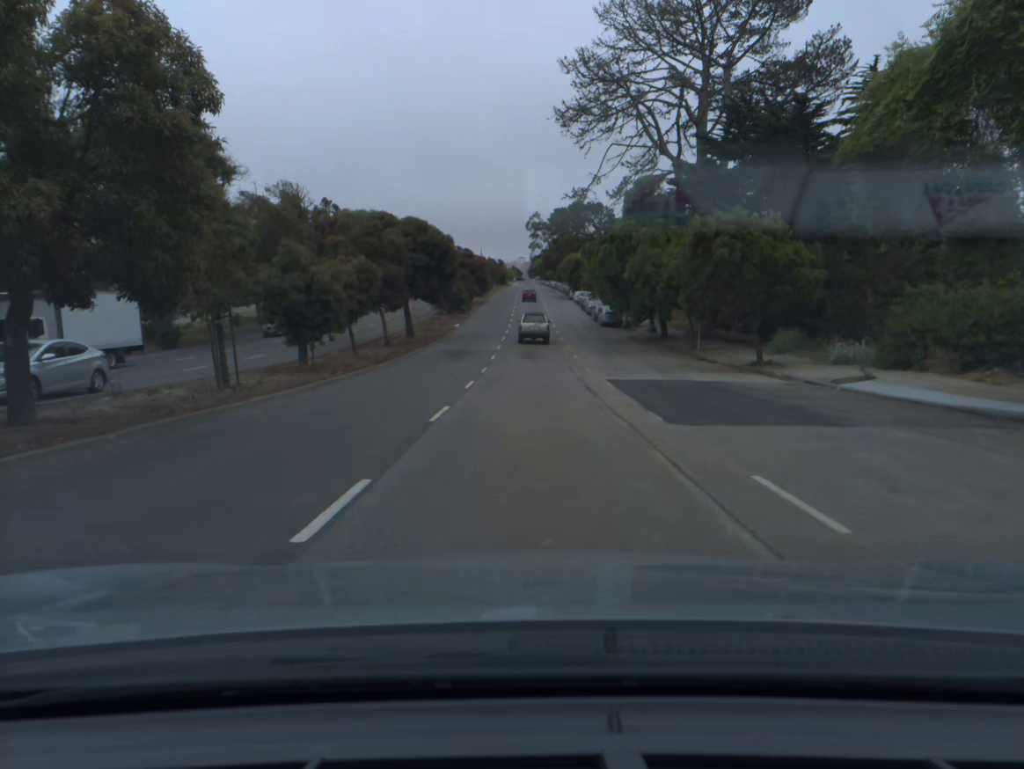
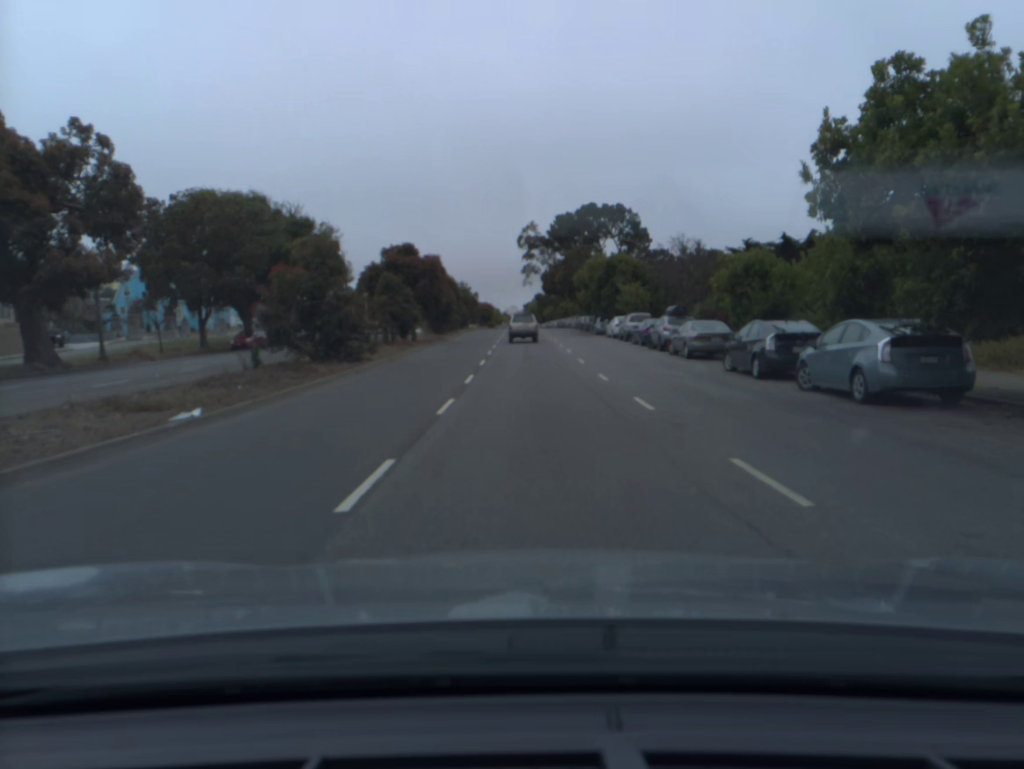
(+0.5, +49.7) m; +1°
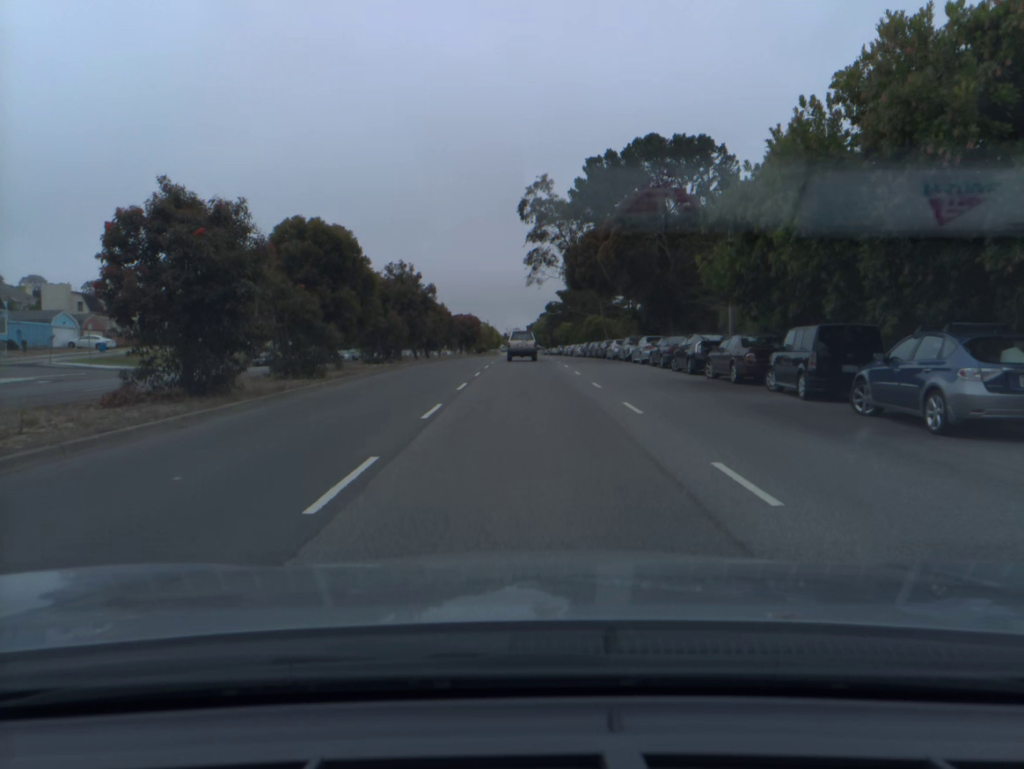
(0.0, +50.2) m; 0°
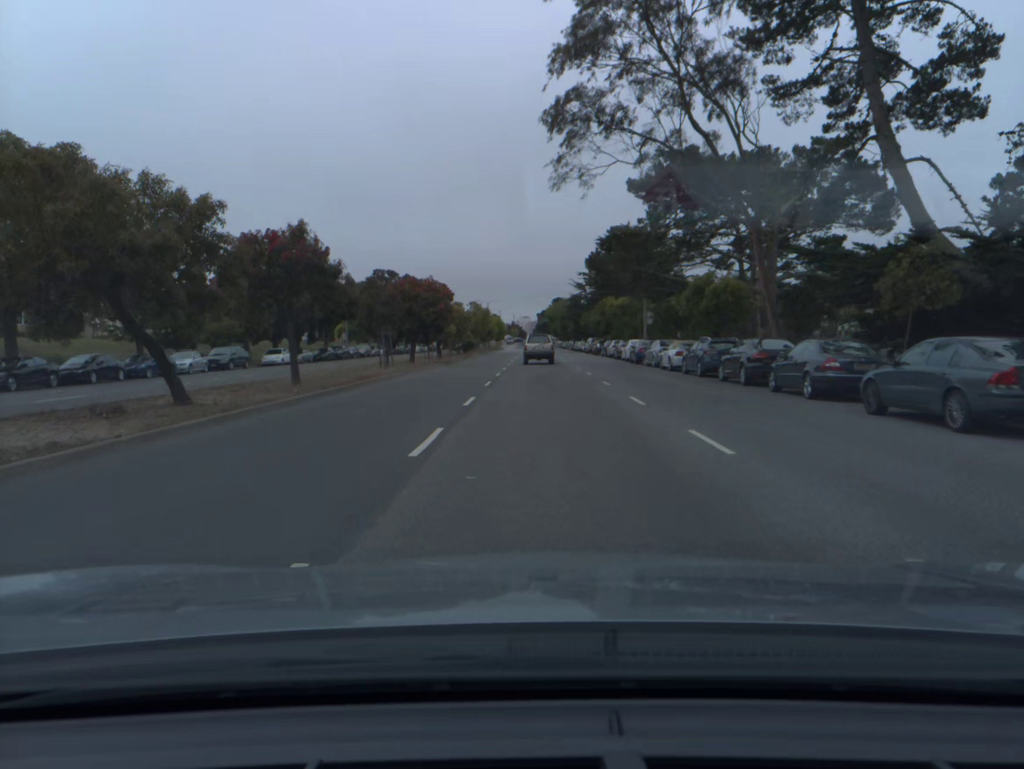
(-0.4, +47.1) m; -1°
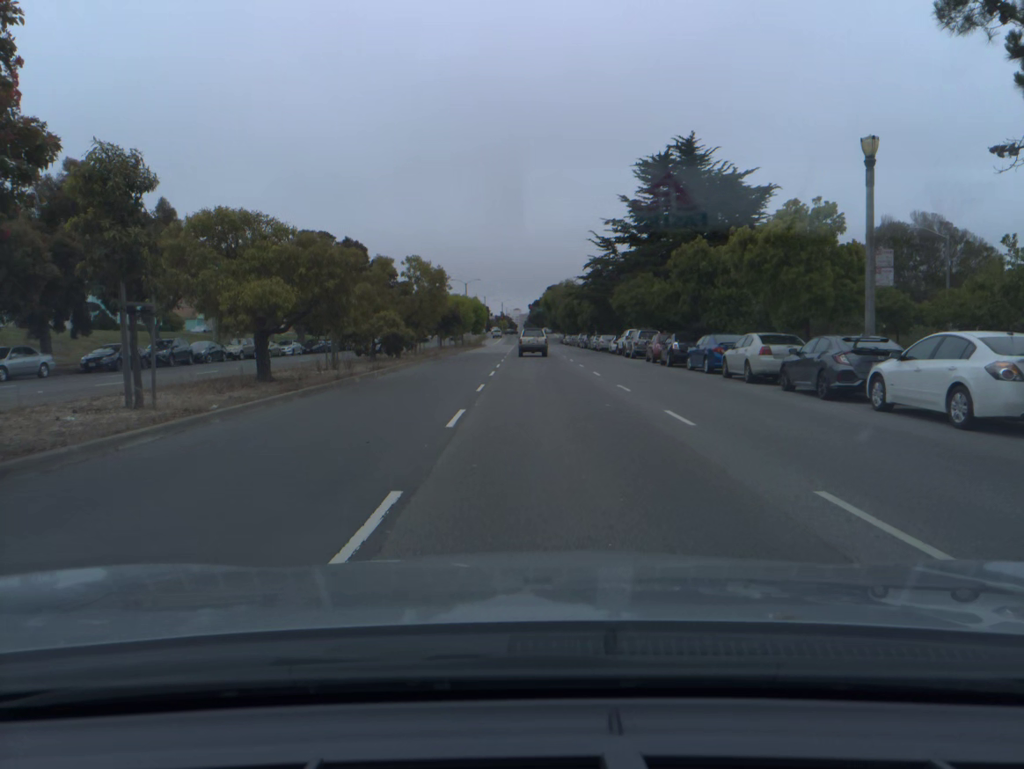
(+0.2, +41.0) m; +1°
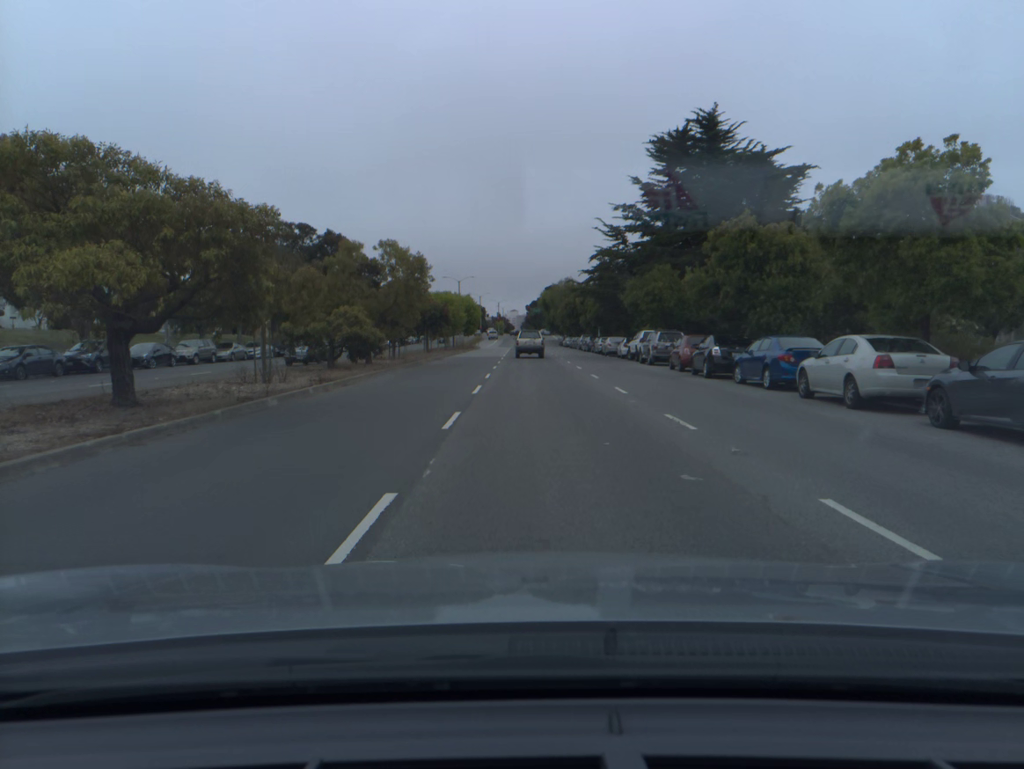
(0.0, +7.5) m; 0°
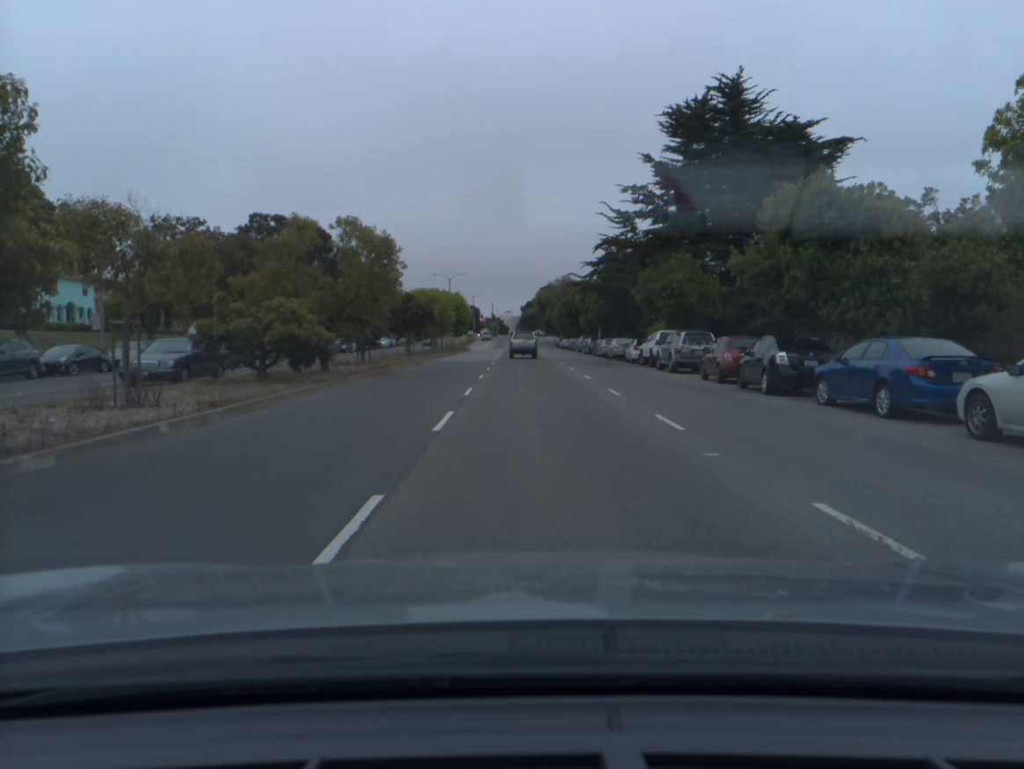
(0.0, +7.4) m; 0°
